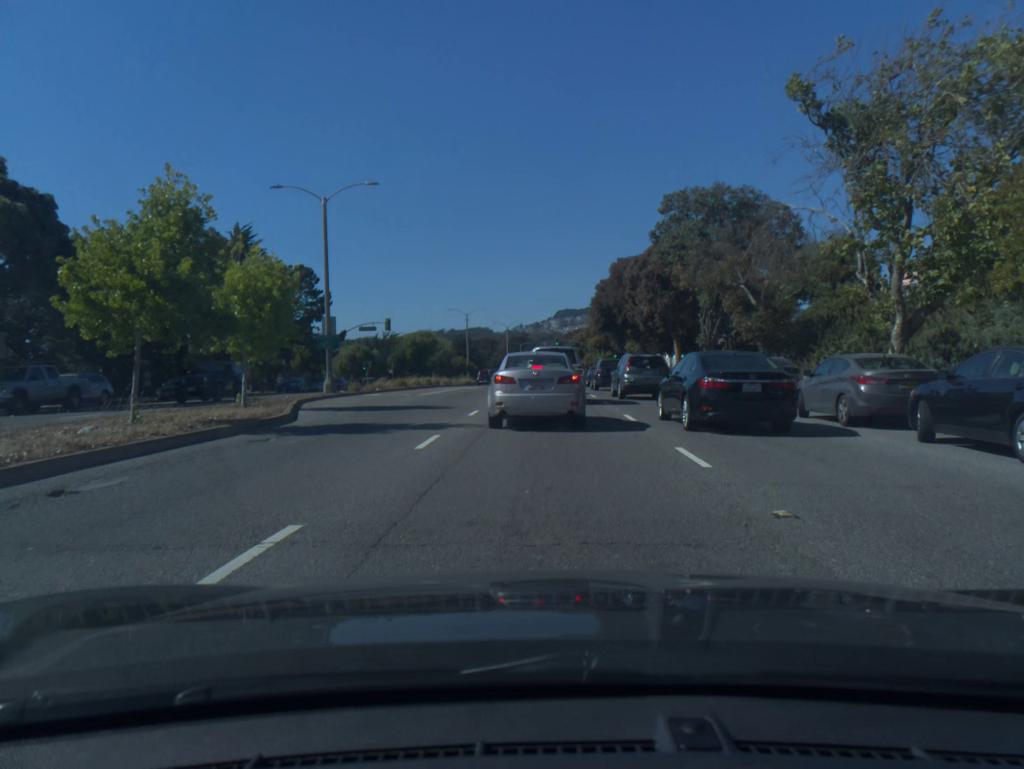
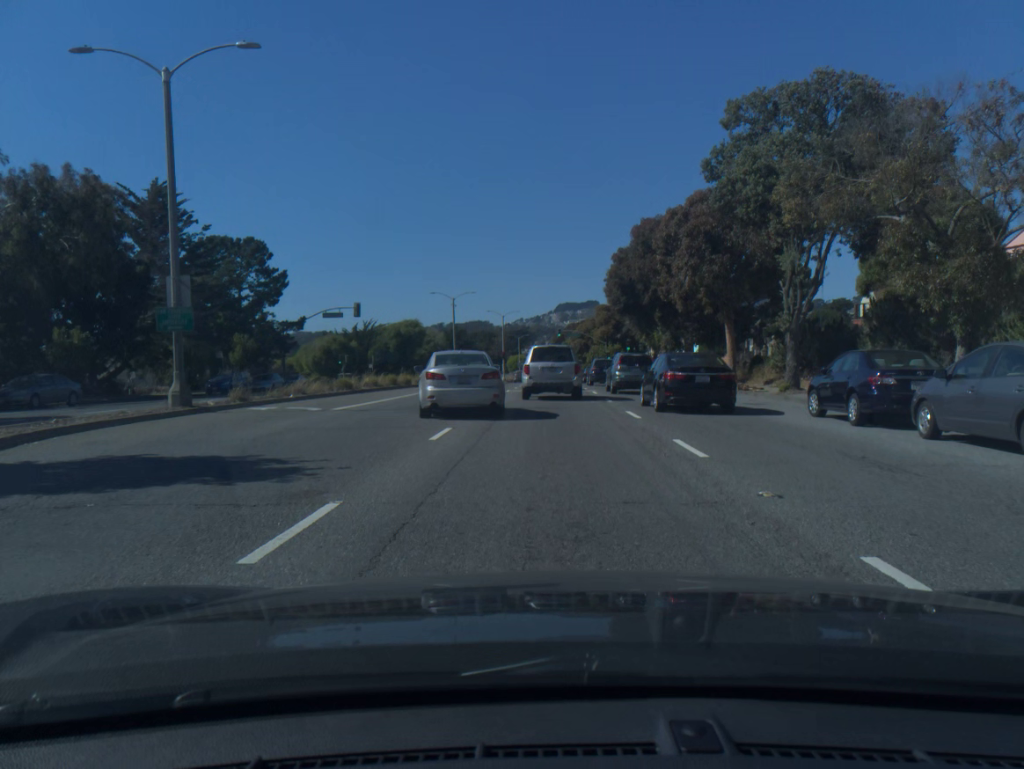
(0.0, +13.6) m; -1°
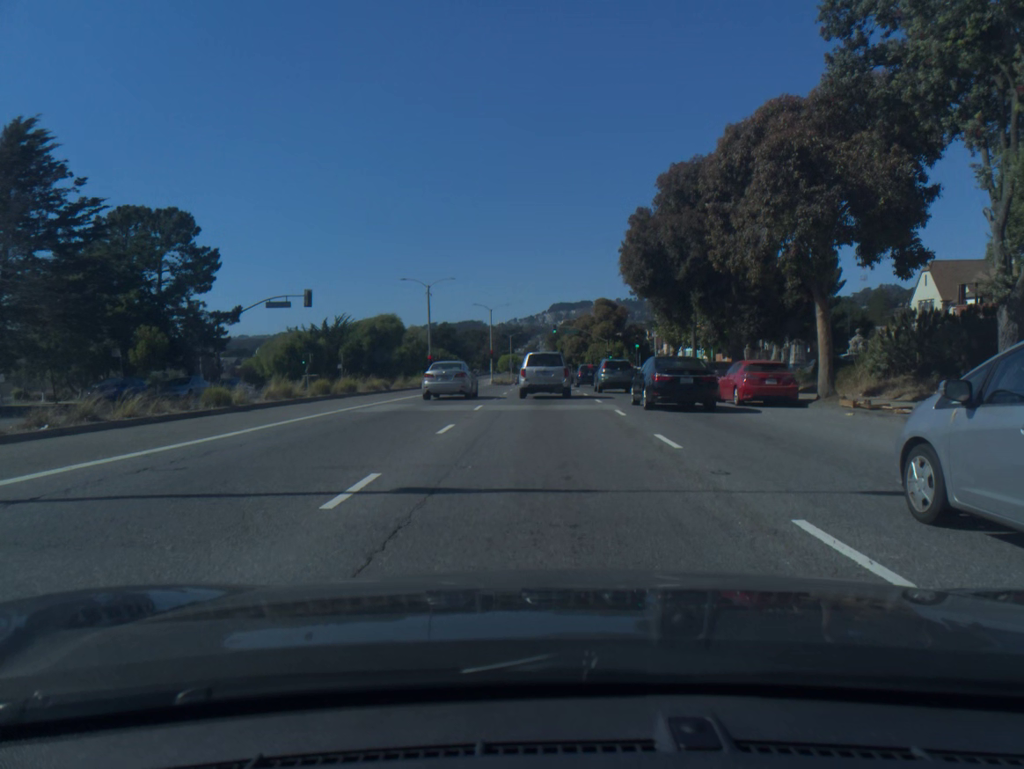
(+0.1, +12.9) m; +1°
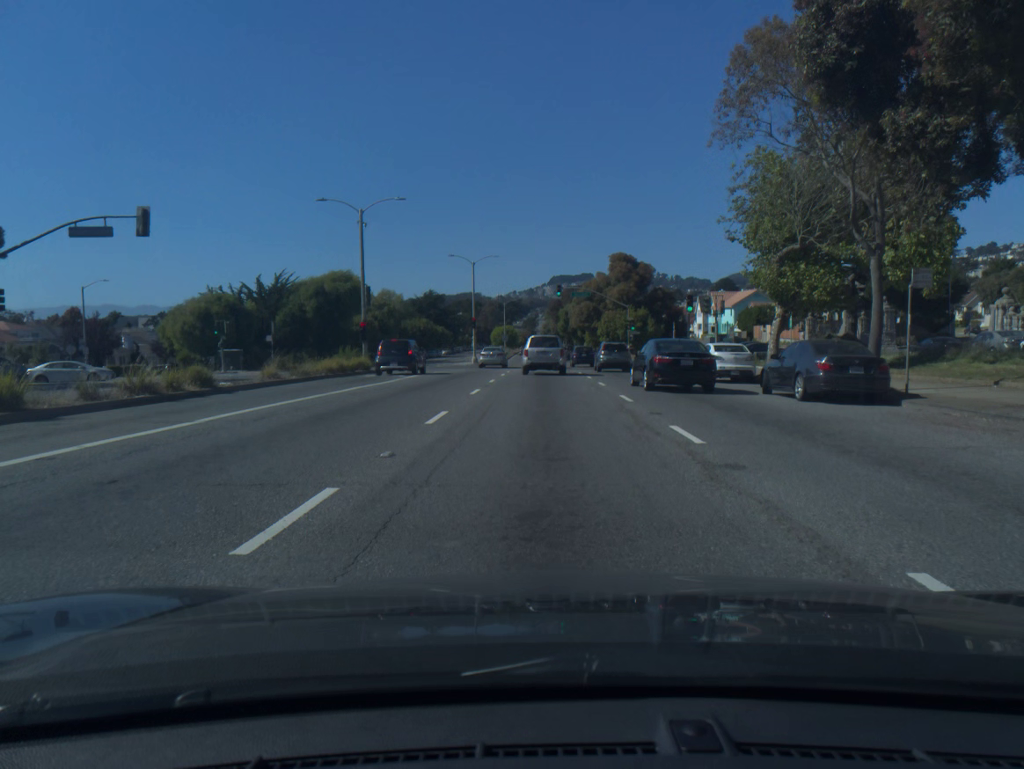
(0.0, +23.7) m; 0°
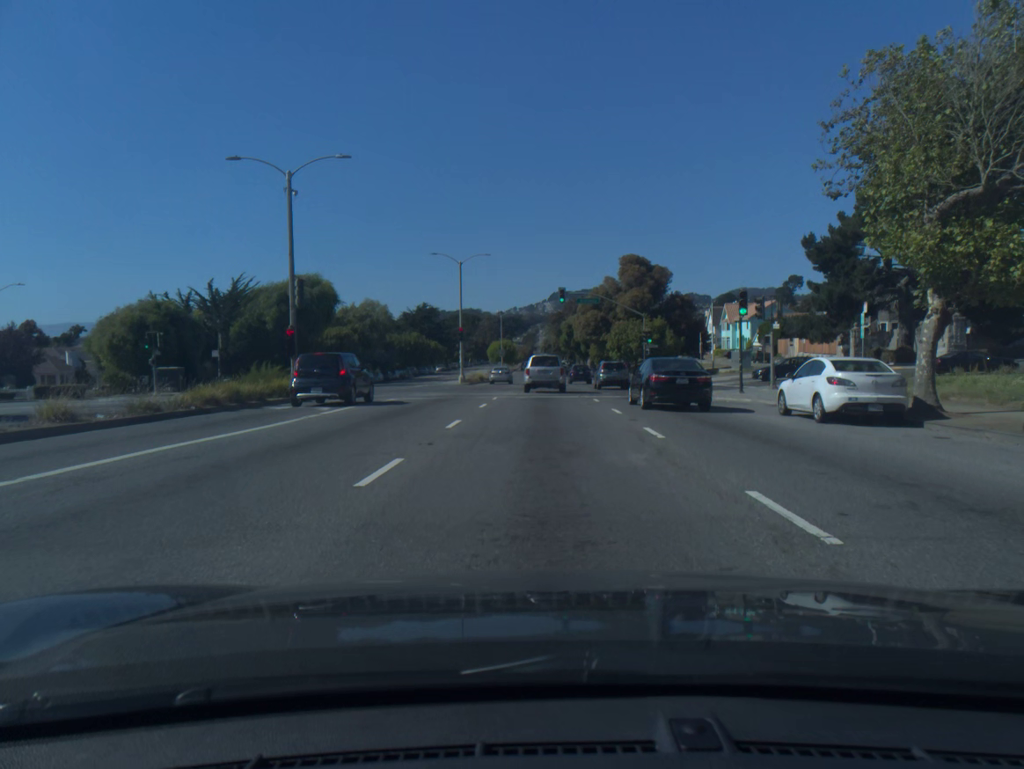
(0.0, +11.8) m; 0°
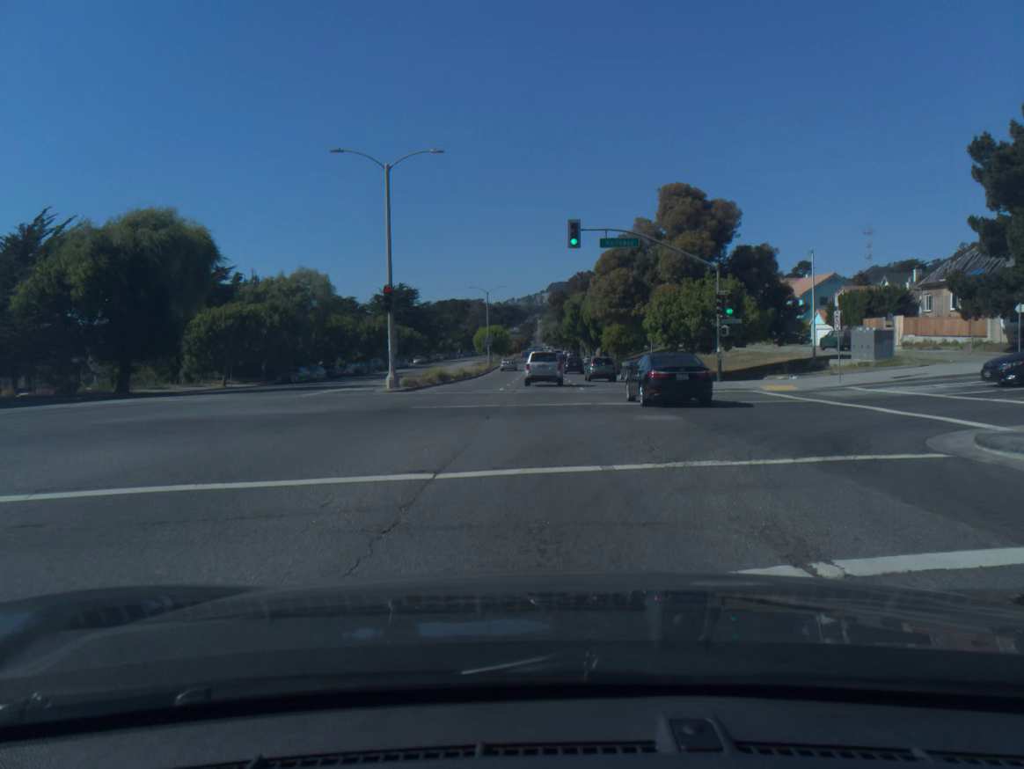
(0.0, +27.0) m; 0°
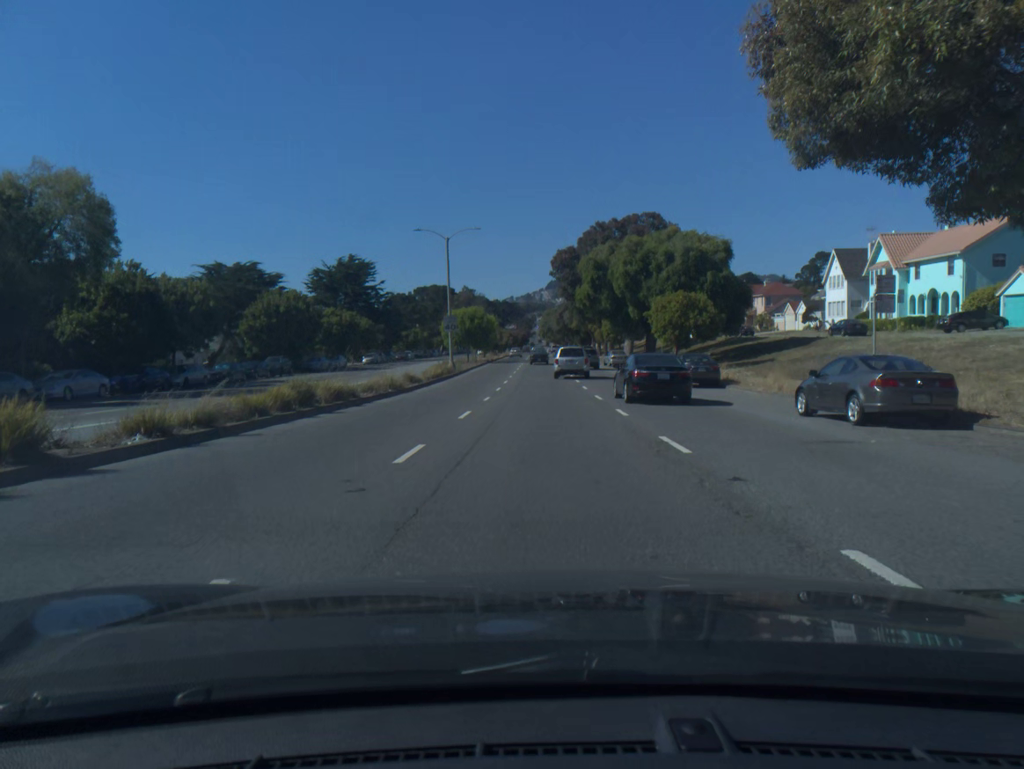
(-0.1, +39.4) m; 0°
